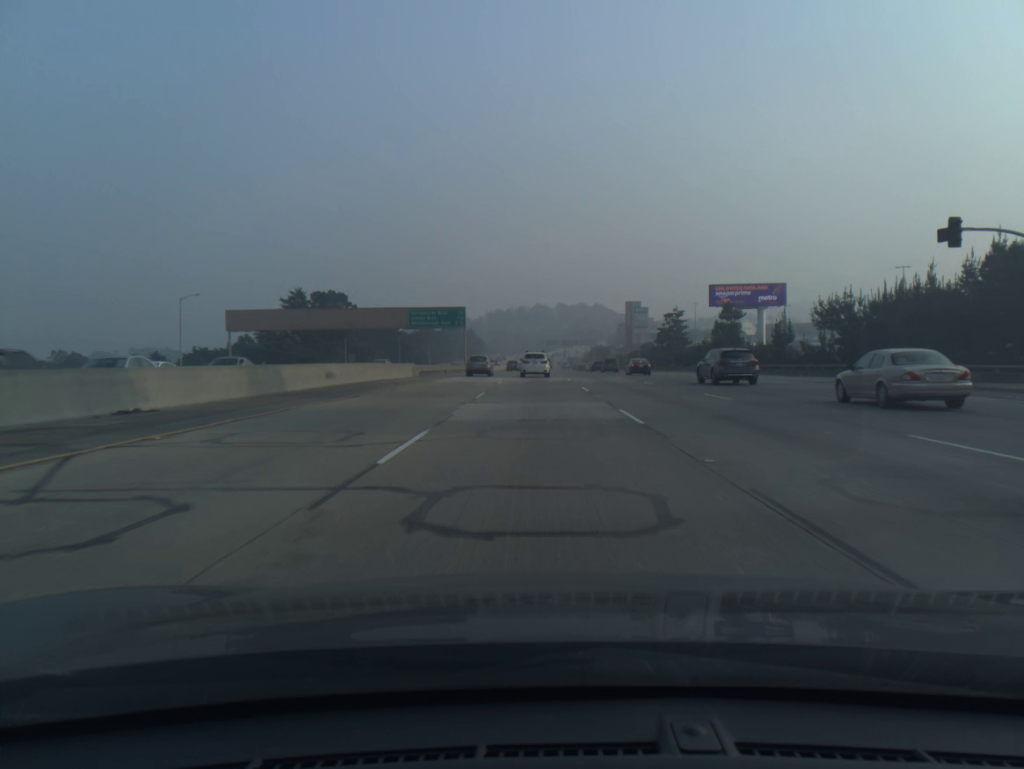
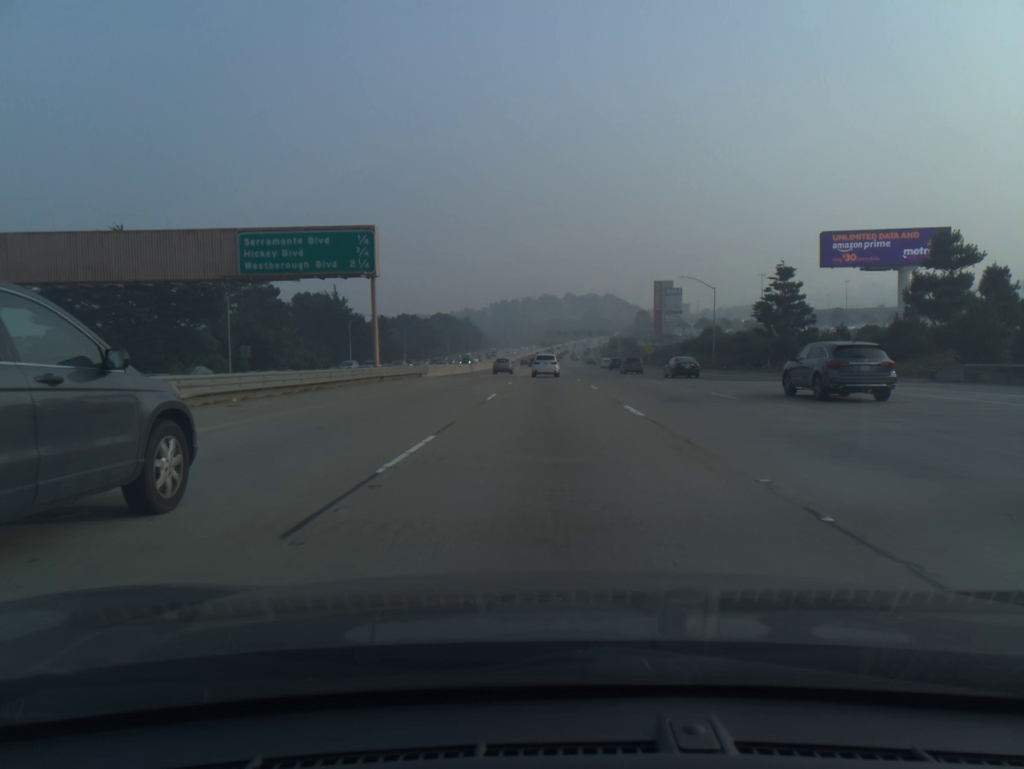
(-0.5, +59.1) m; -1°
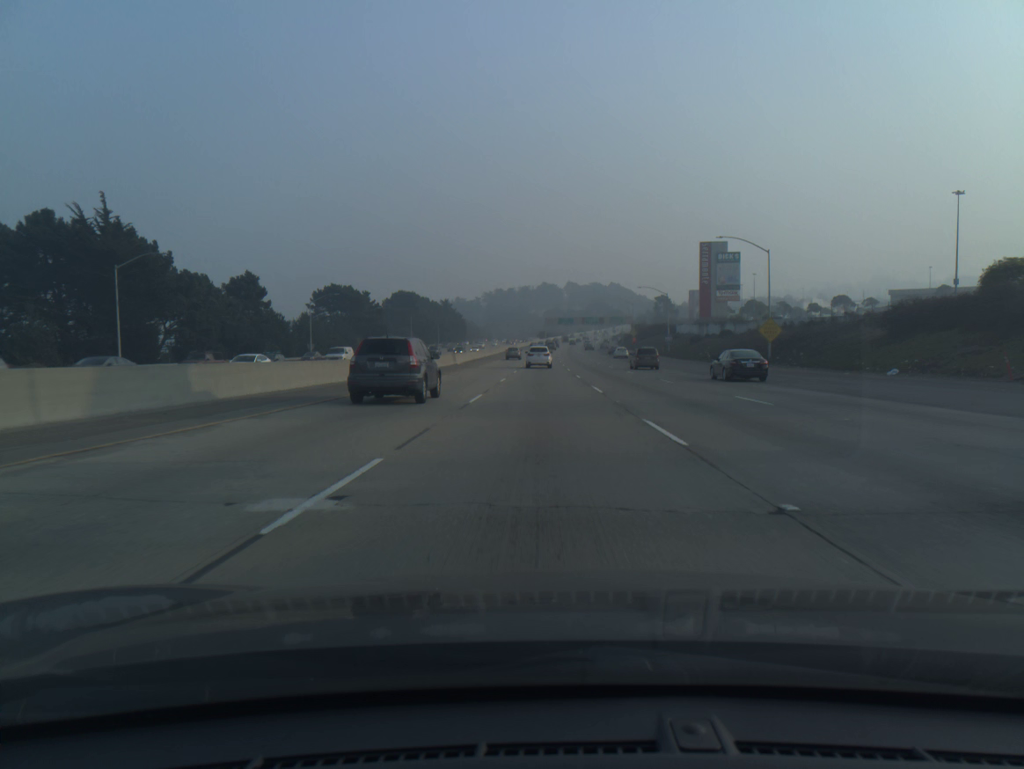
(+0.5, +76.2) m; 0°
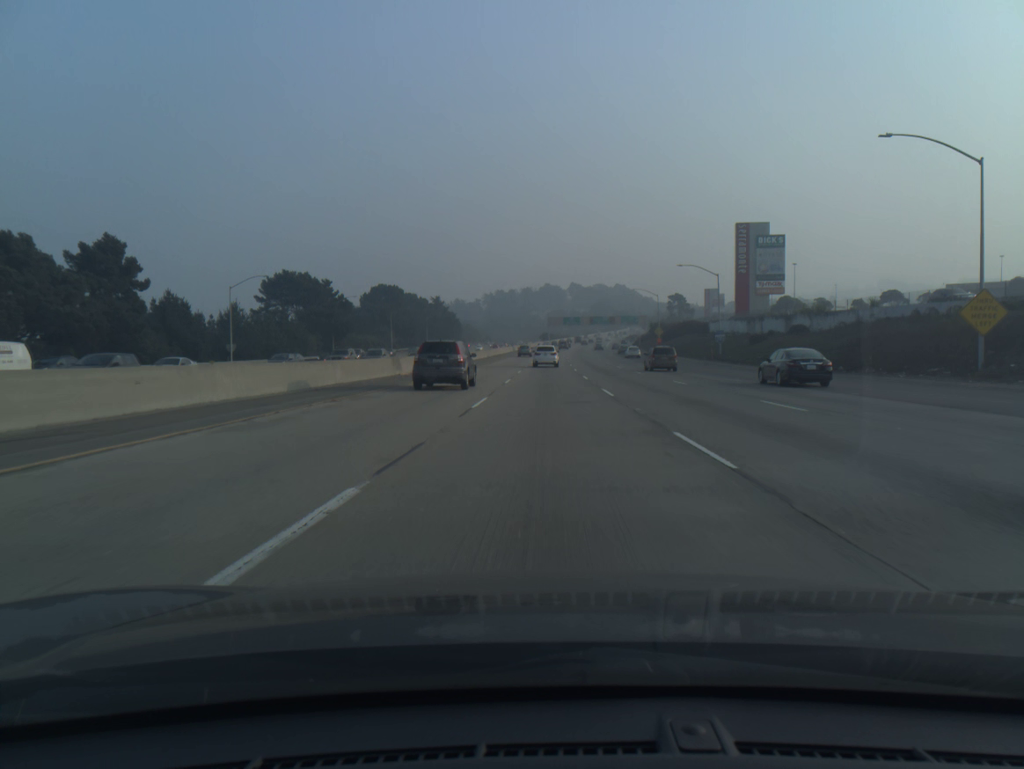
(0.0, +31.1) m; 0°
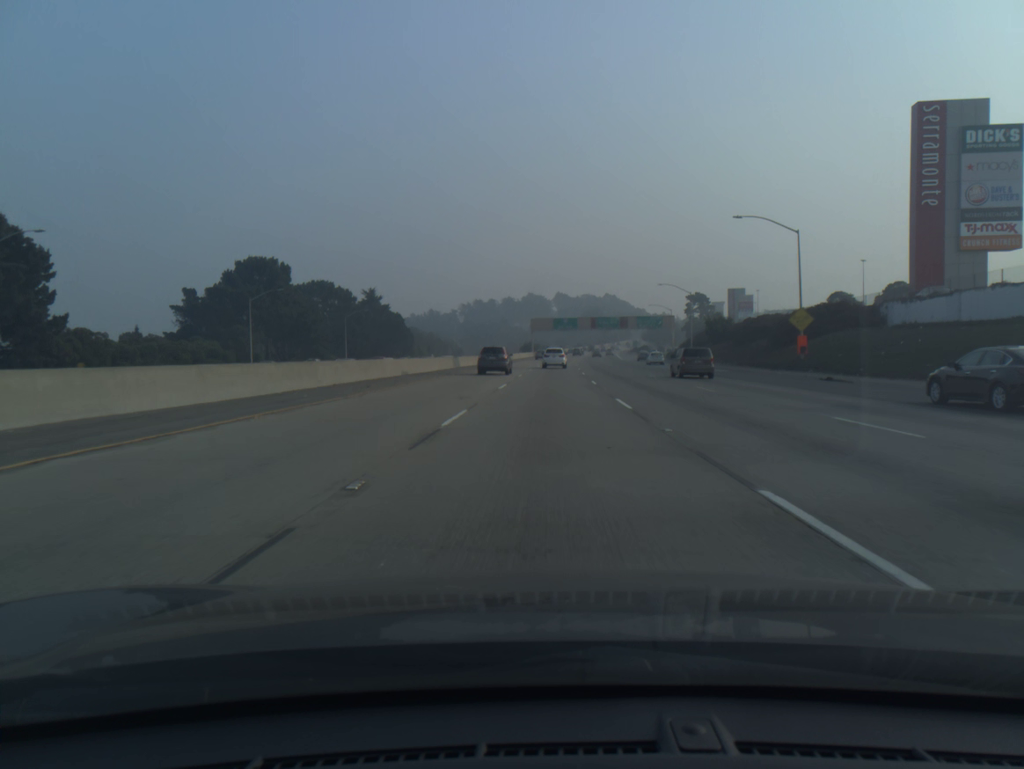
(+0.8, +78.3) m; +1°
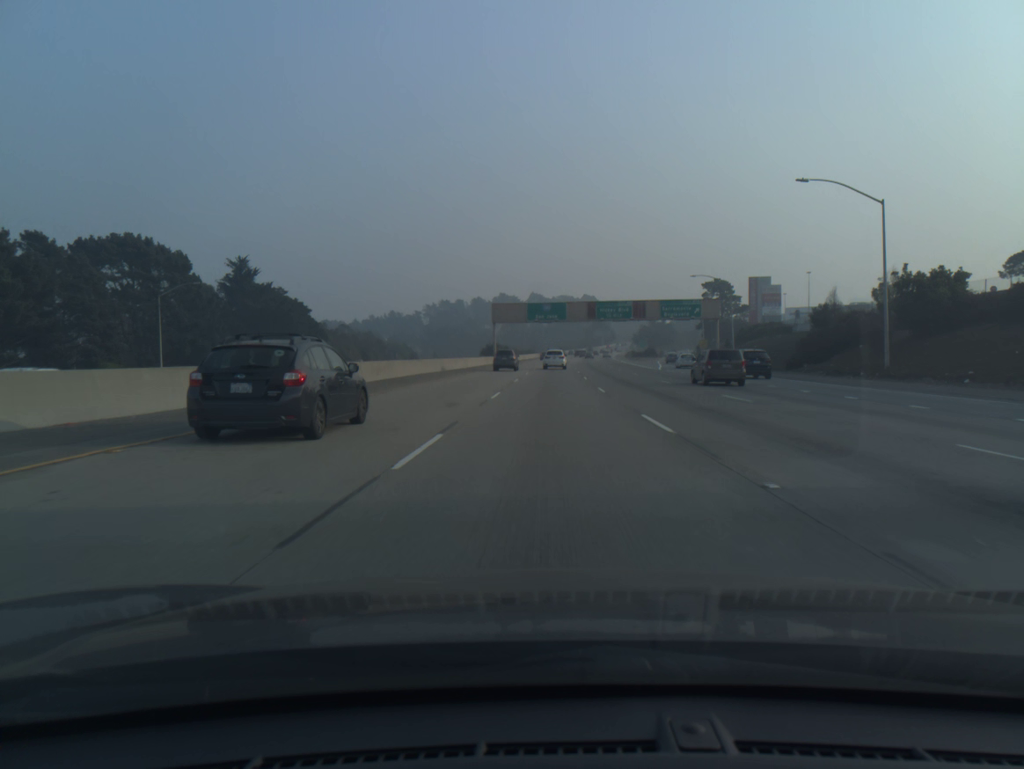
(+0.9, +63.5) m; +2°
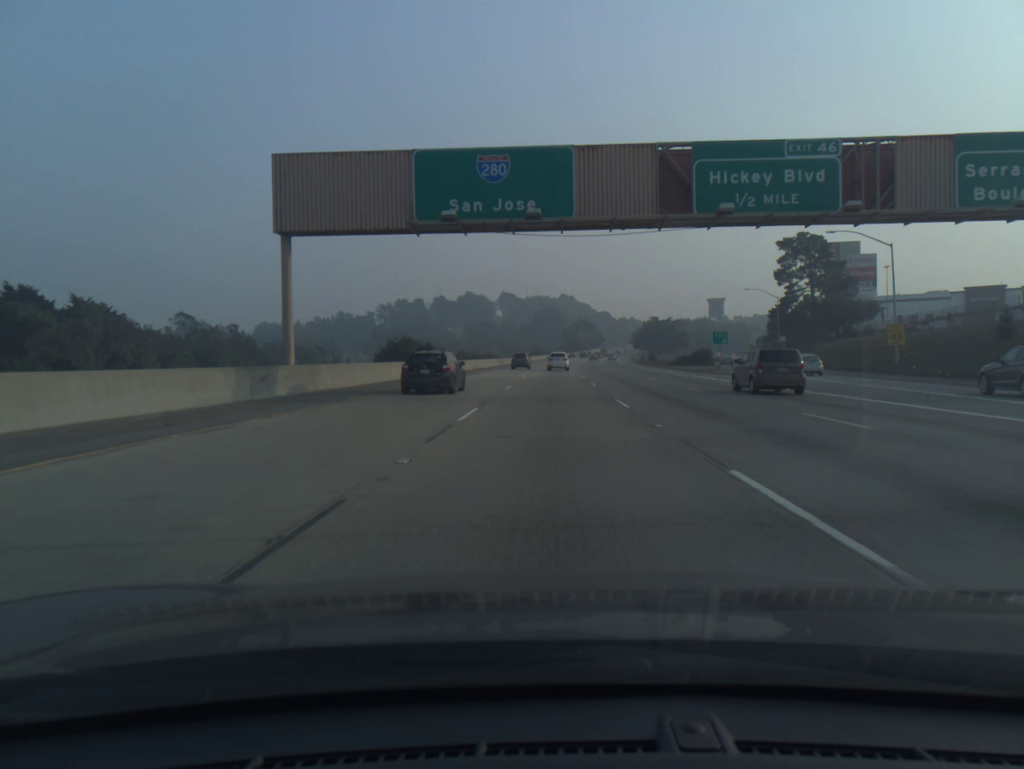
(+1.6, +81.3) m; +2°
